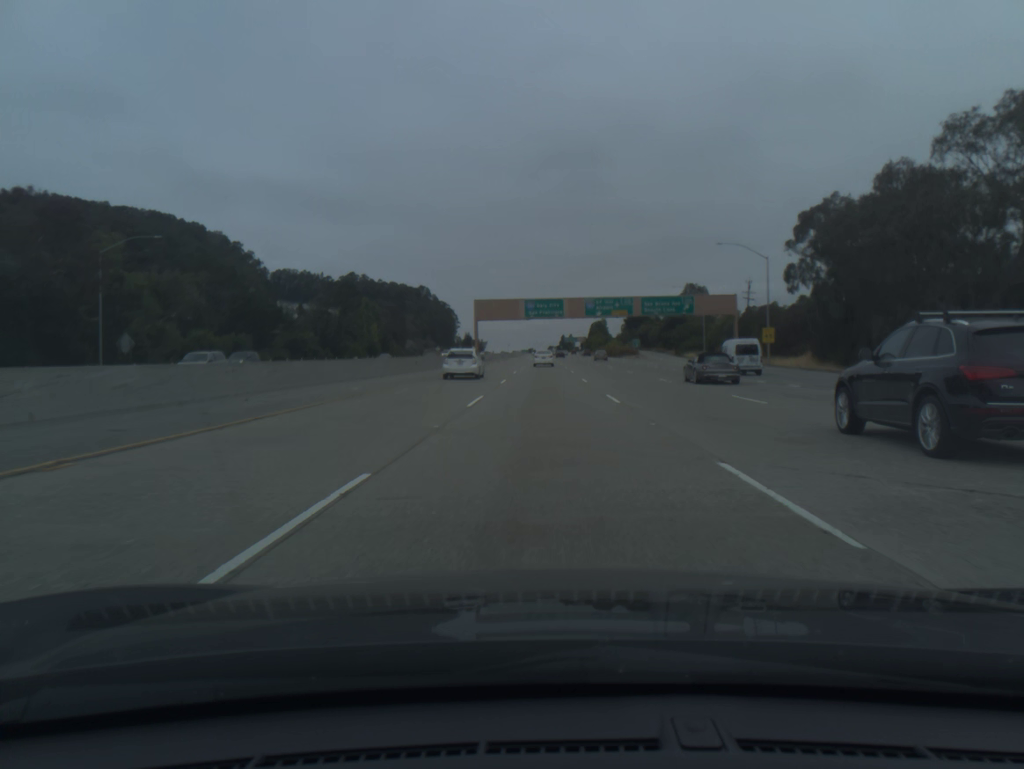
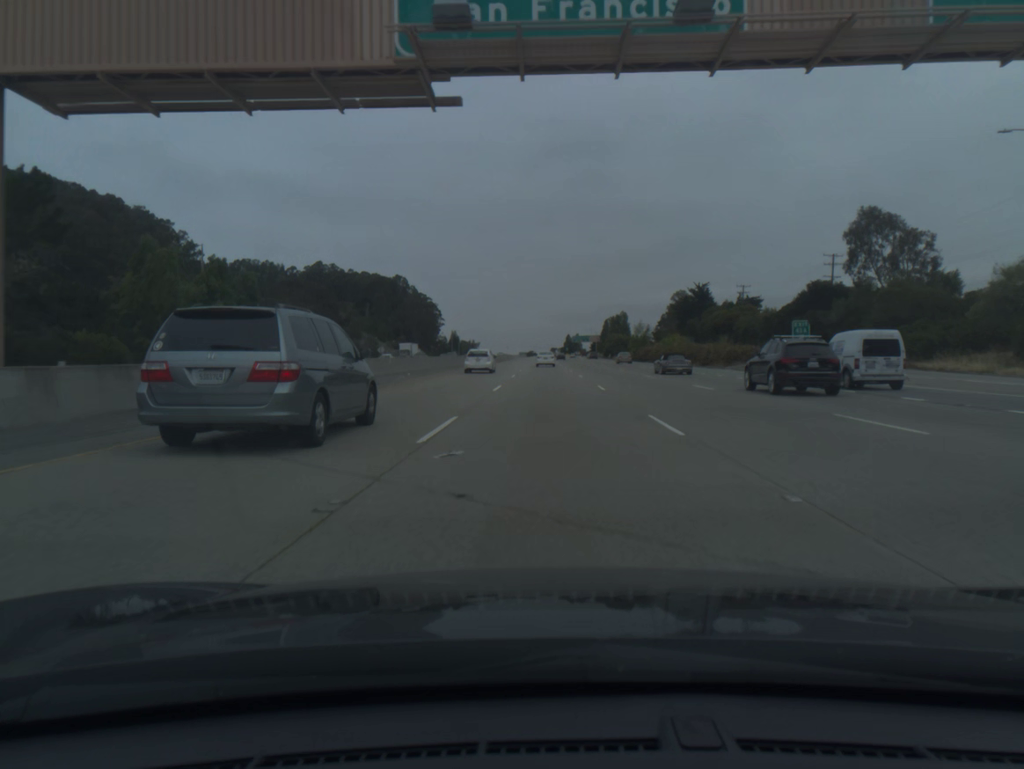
(-0.3, +95.8) m; 0°
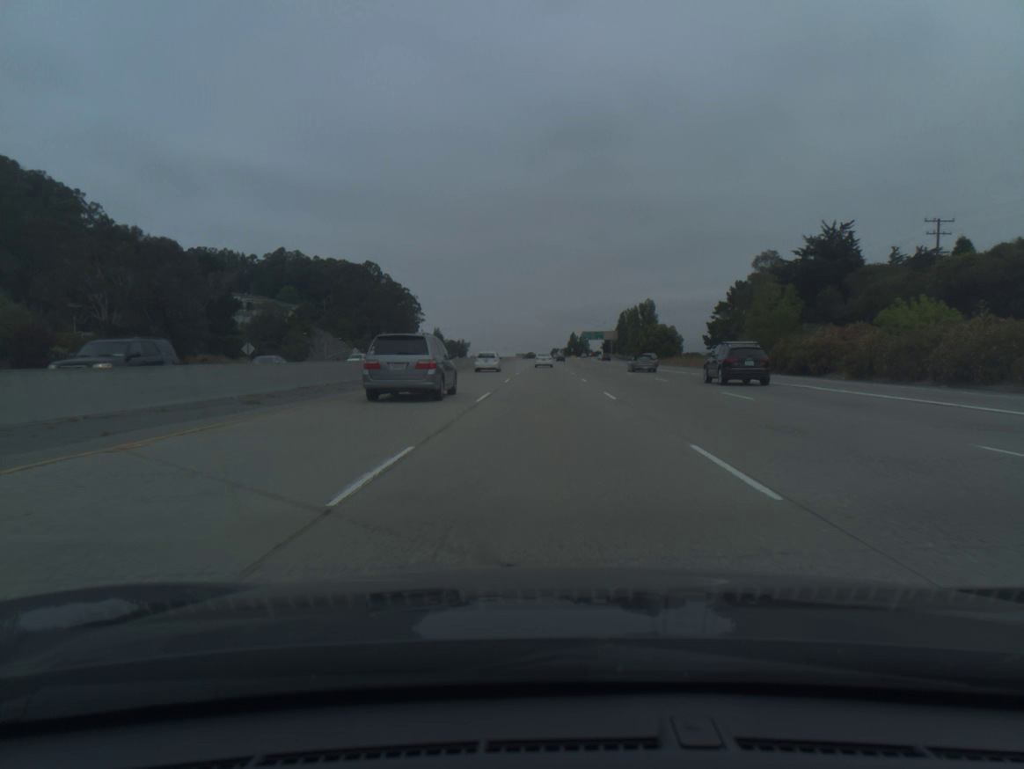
(+0.1, +77.6) m; 0°
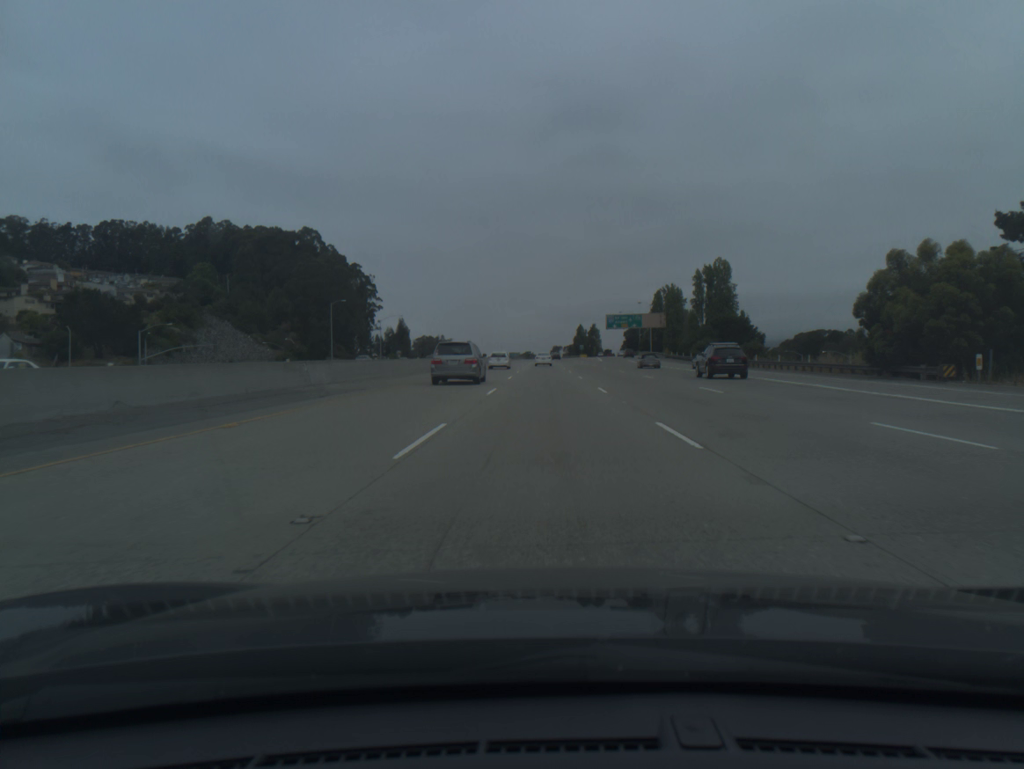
(0.0, +98.7) m; 0°
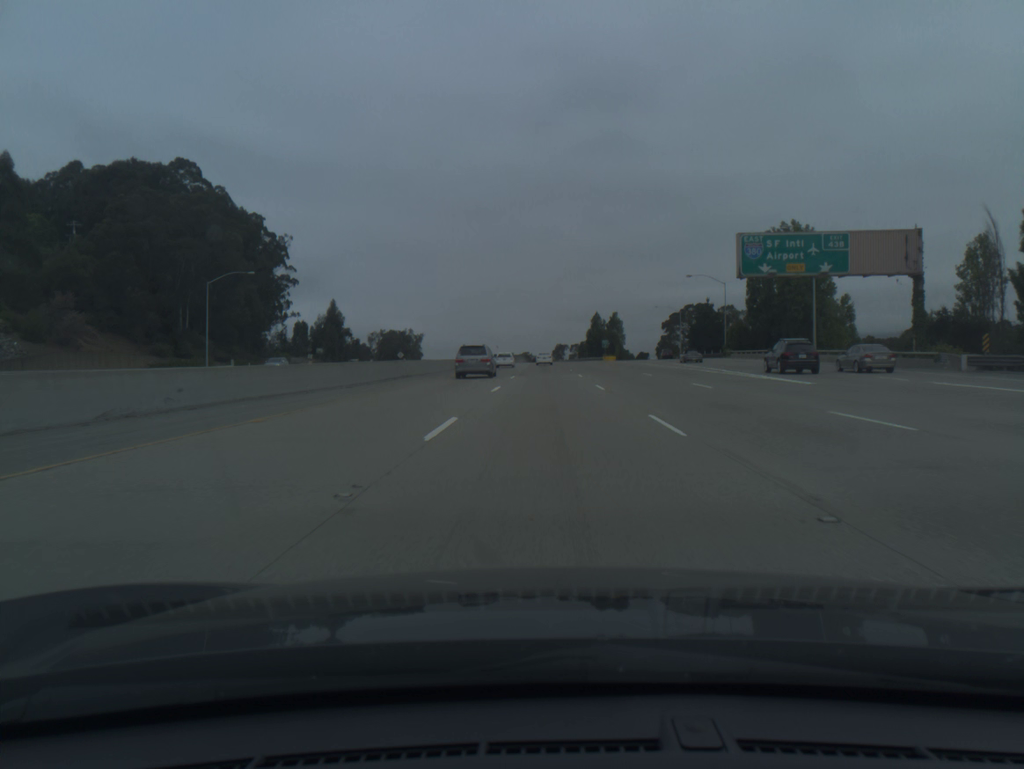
(-0.2, +100.9) m; 0°
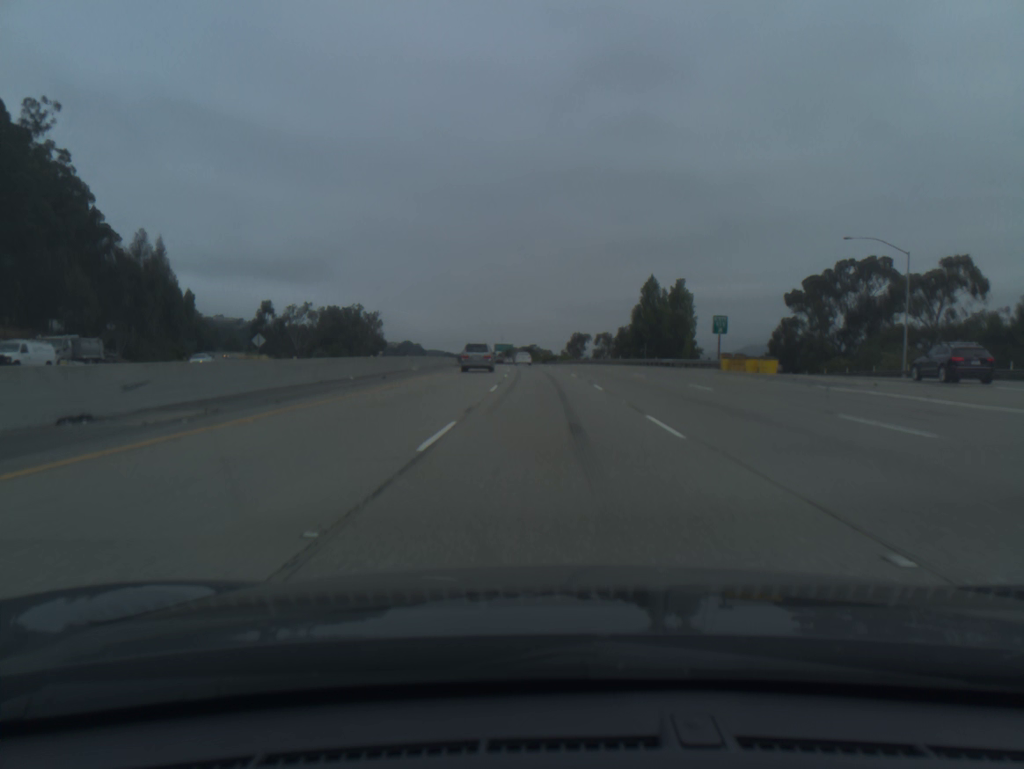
(-0.1, +103.0) m; -1°
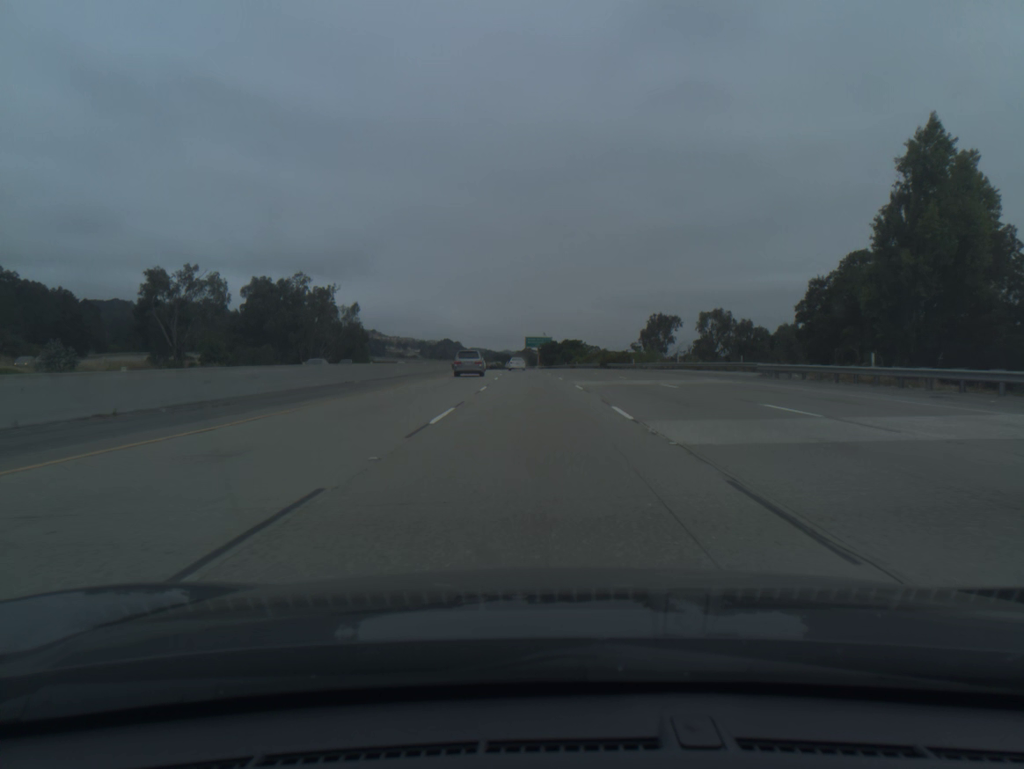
(-1.6, +83.8) m; -3°
